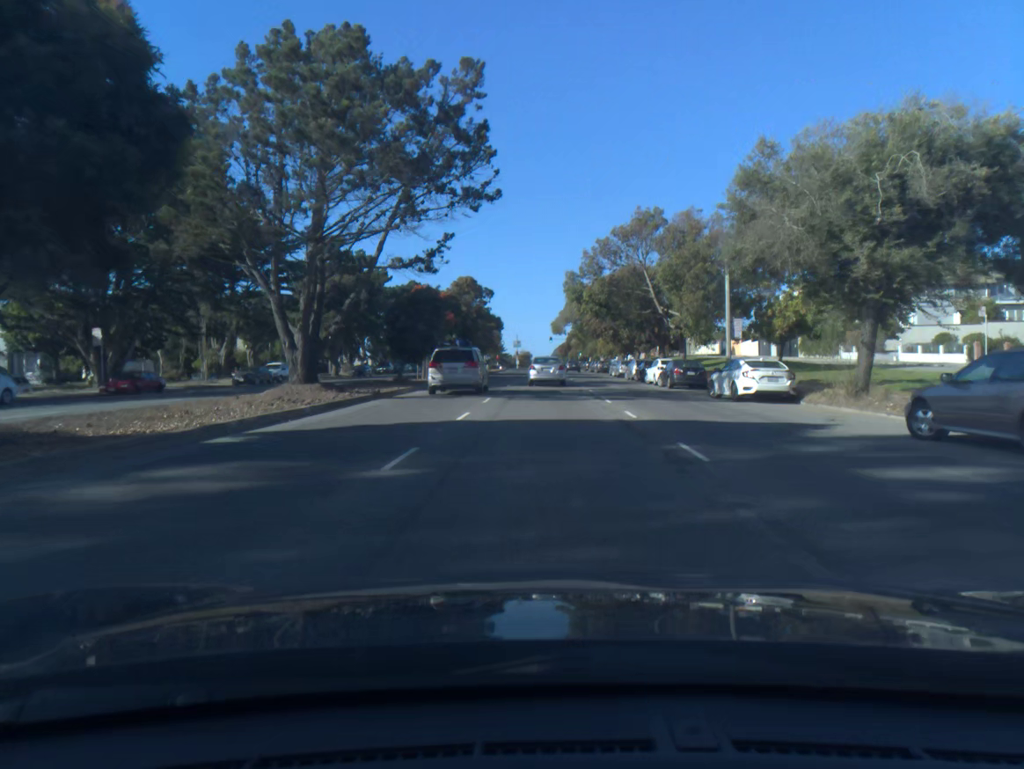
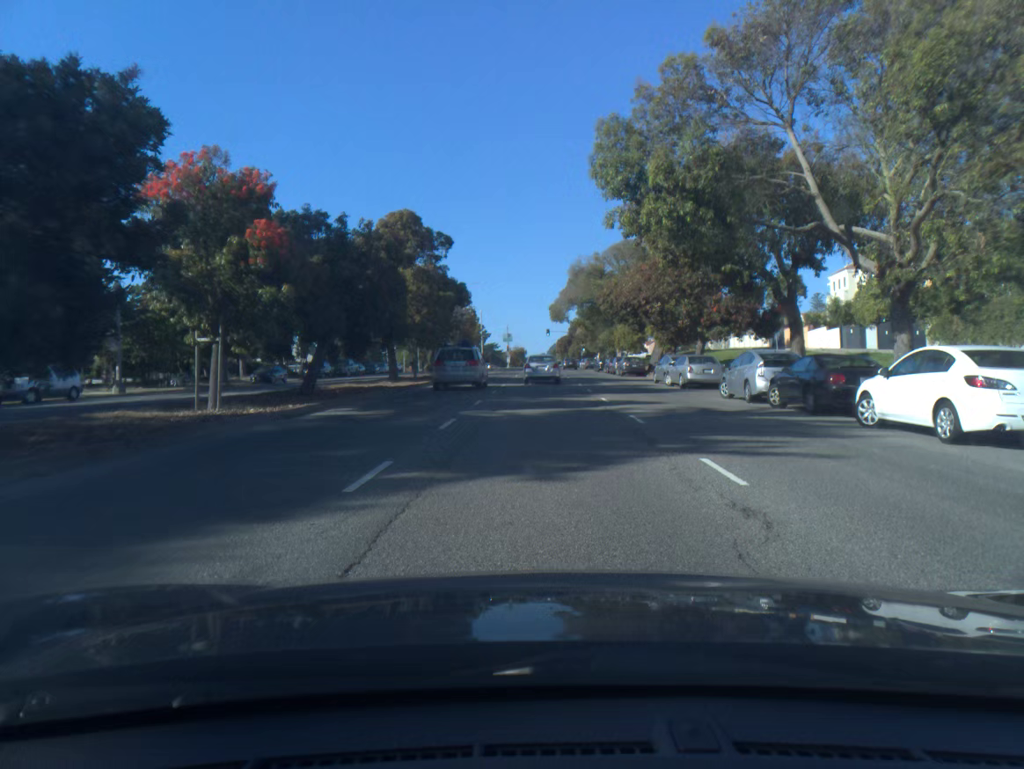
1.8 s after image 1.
(+0.2, +30.3) m; 0°
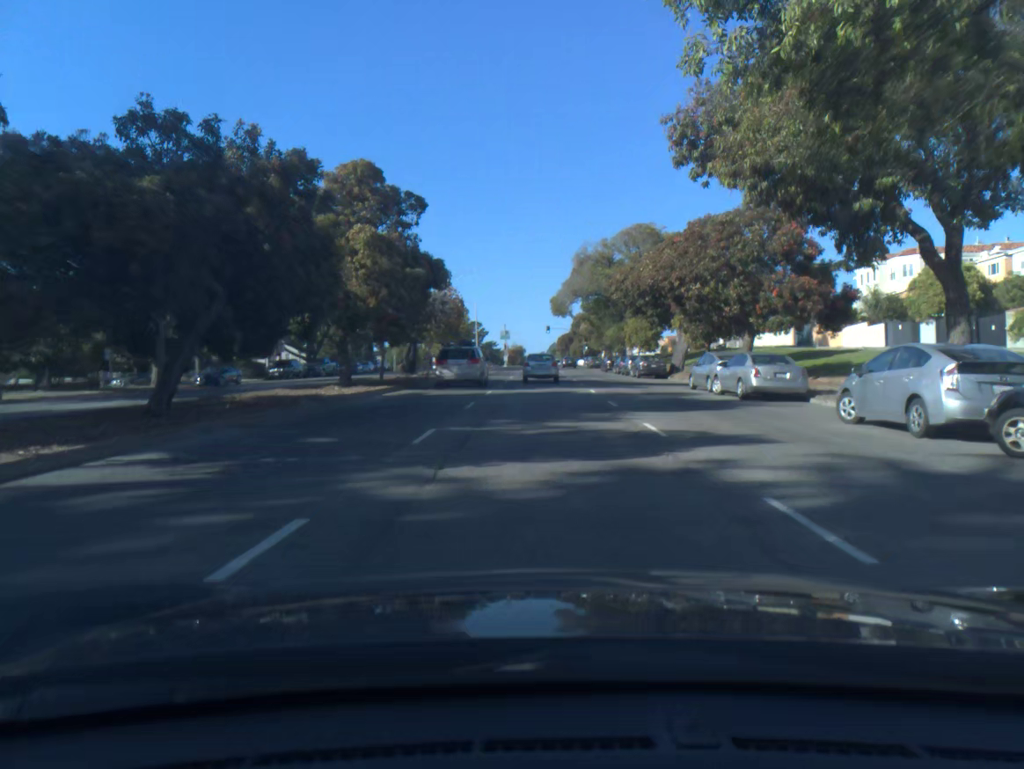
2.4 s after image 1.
(0.0, +10.1) m; 0°
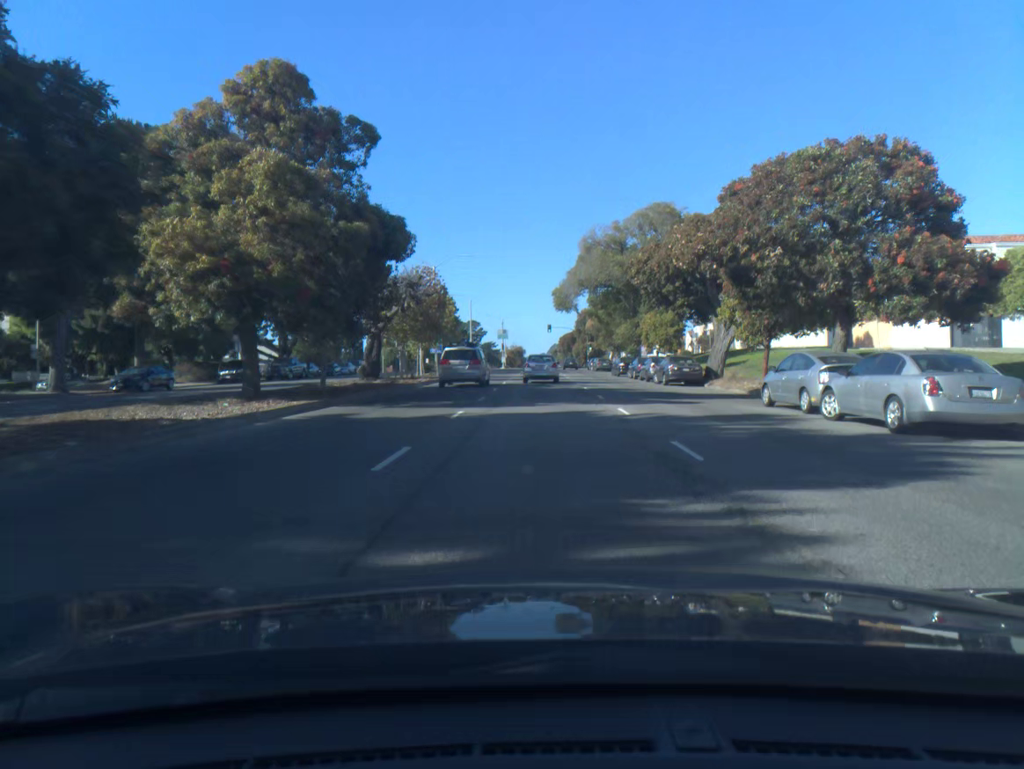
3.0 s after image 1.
(0.0, +10.0) m; 0°
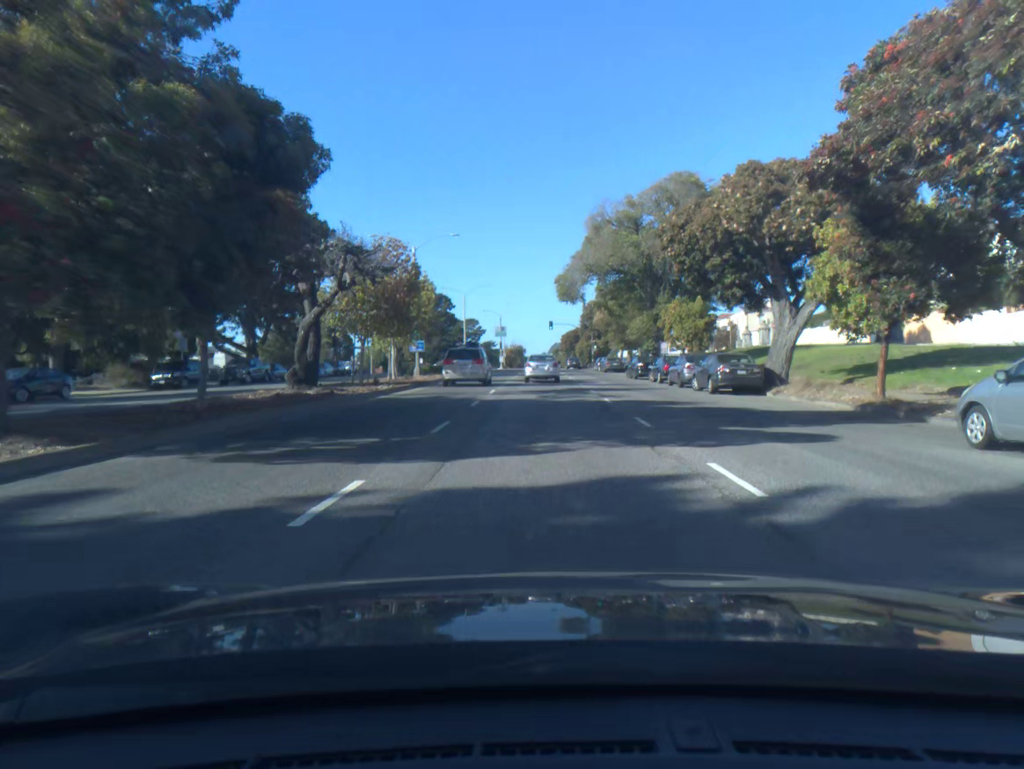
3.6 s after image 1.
(0.0, +10.0) m; 0°
